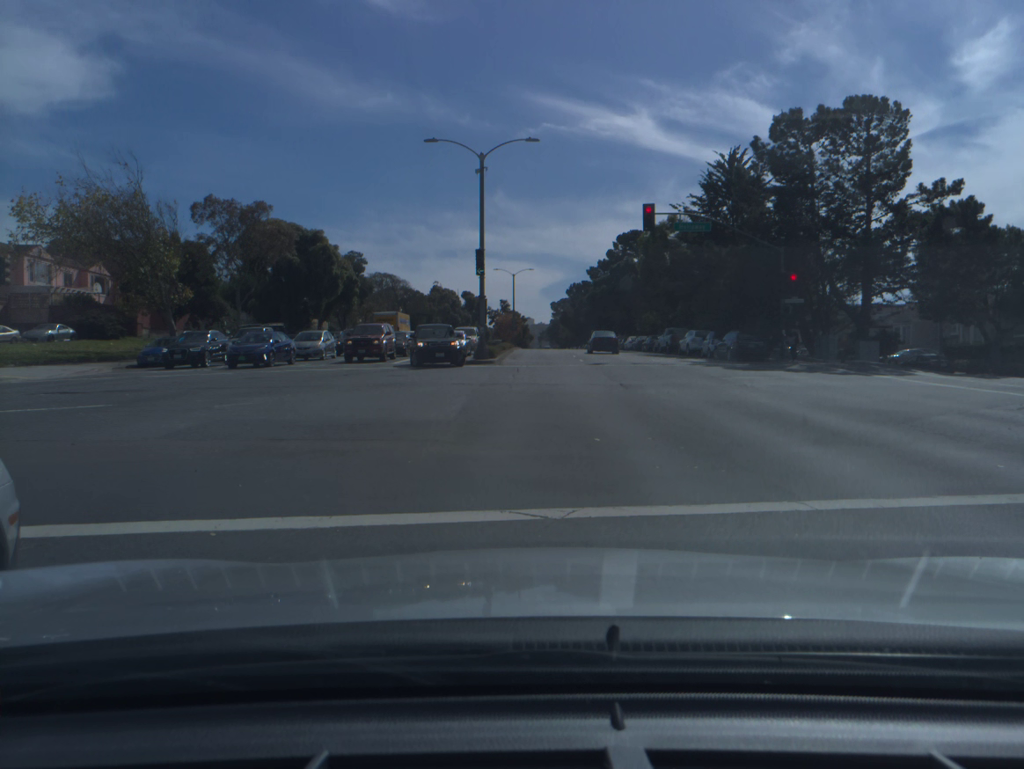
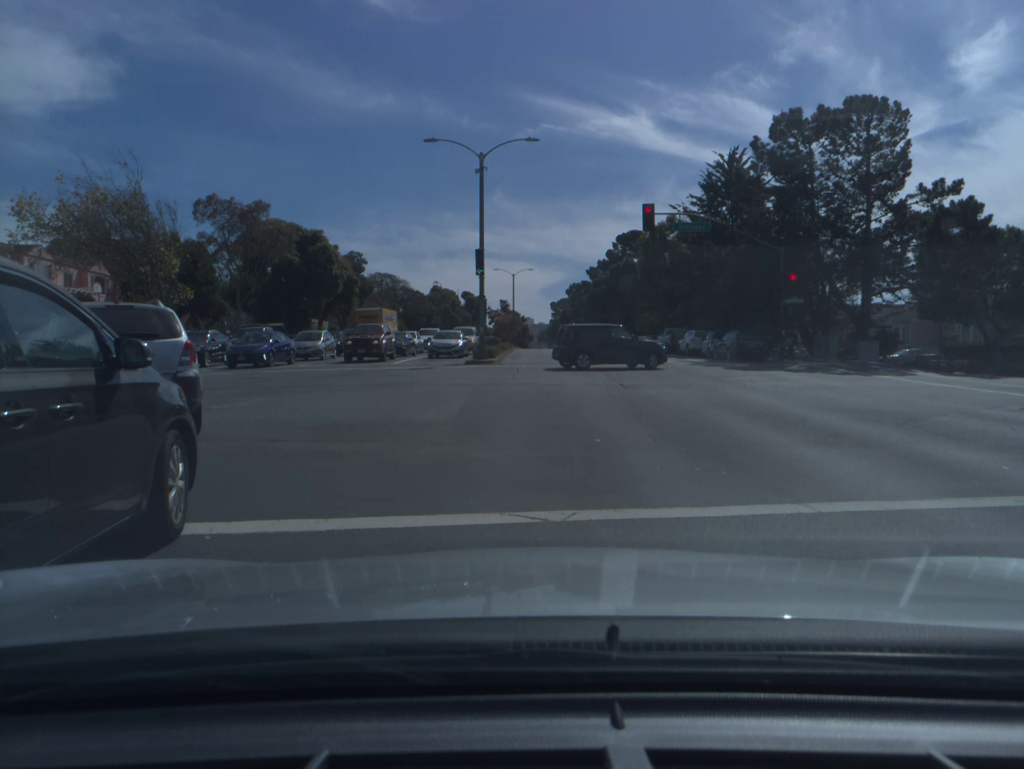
(0.0, +0.1) m; 0°
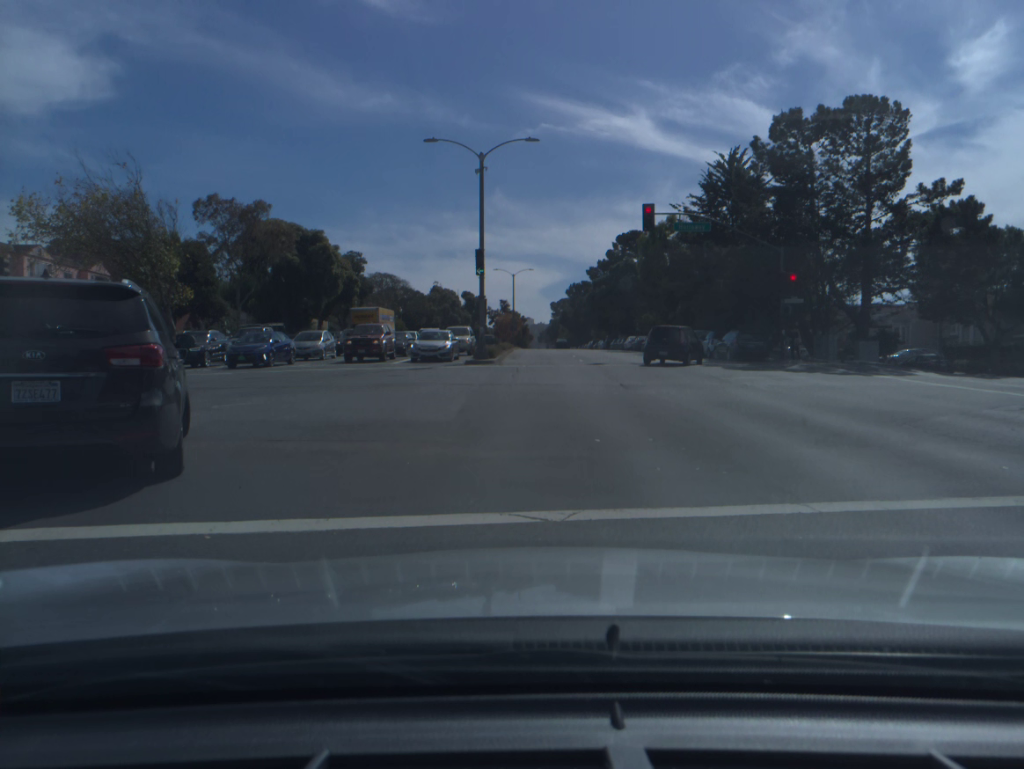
(0.0, 0.0) m; 0°
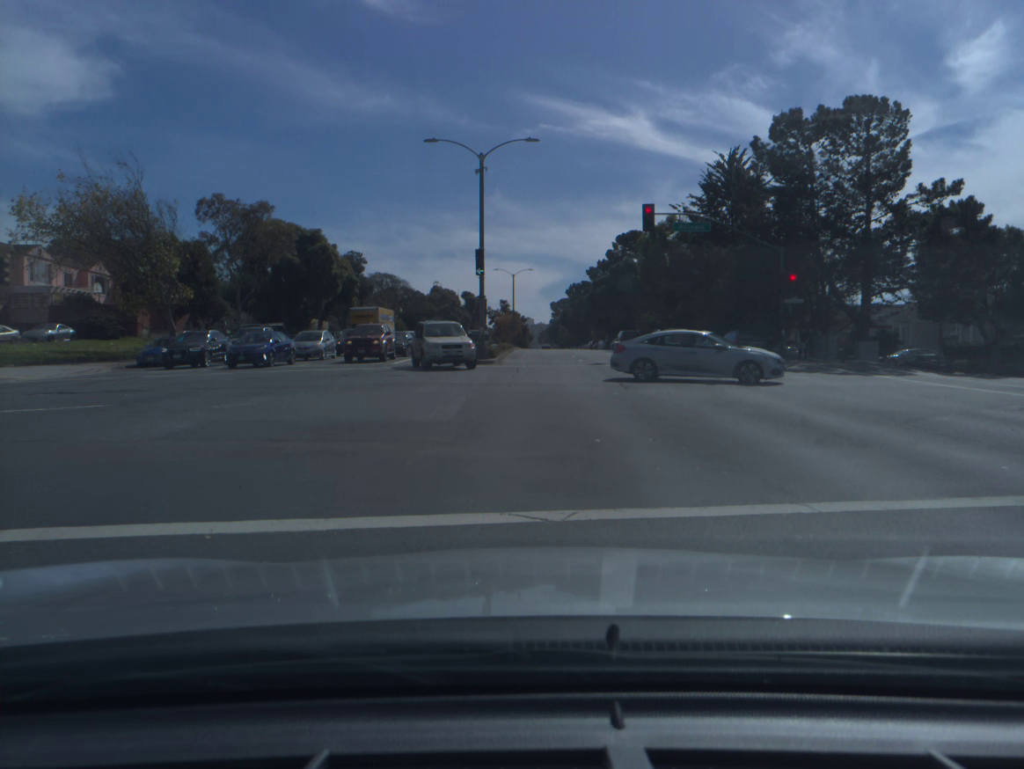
(0.0, 0.0) m; 0°
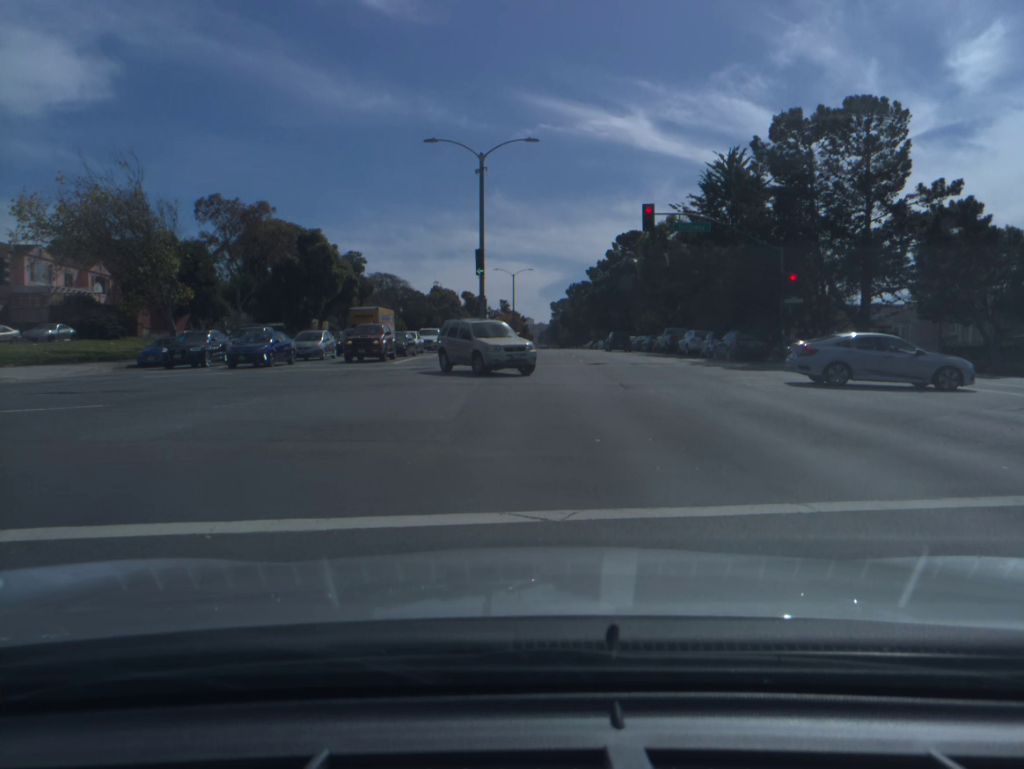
(0.0, 0.0) m; 0°
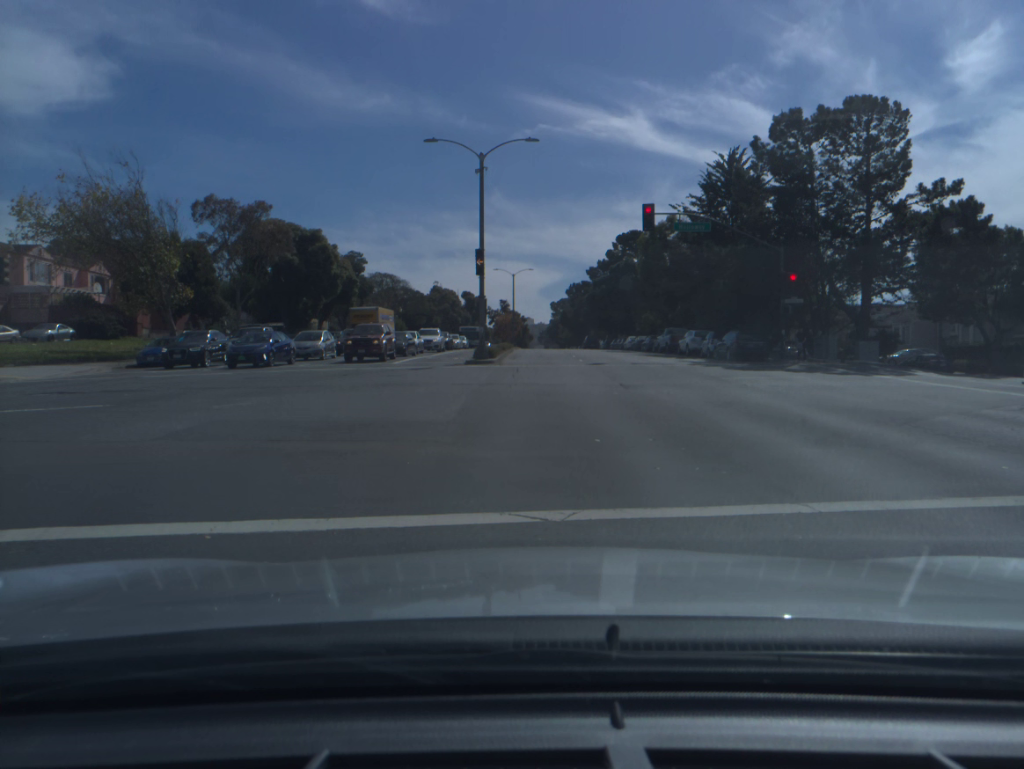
(0.0, 0.0) m; 0°
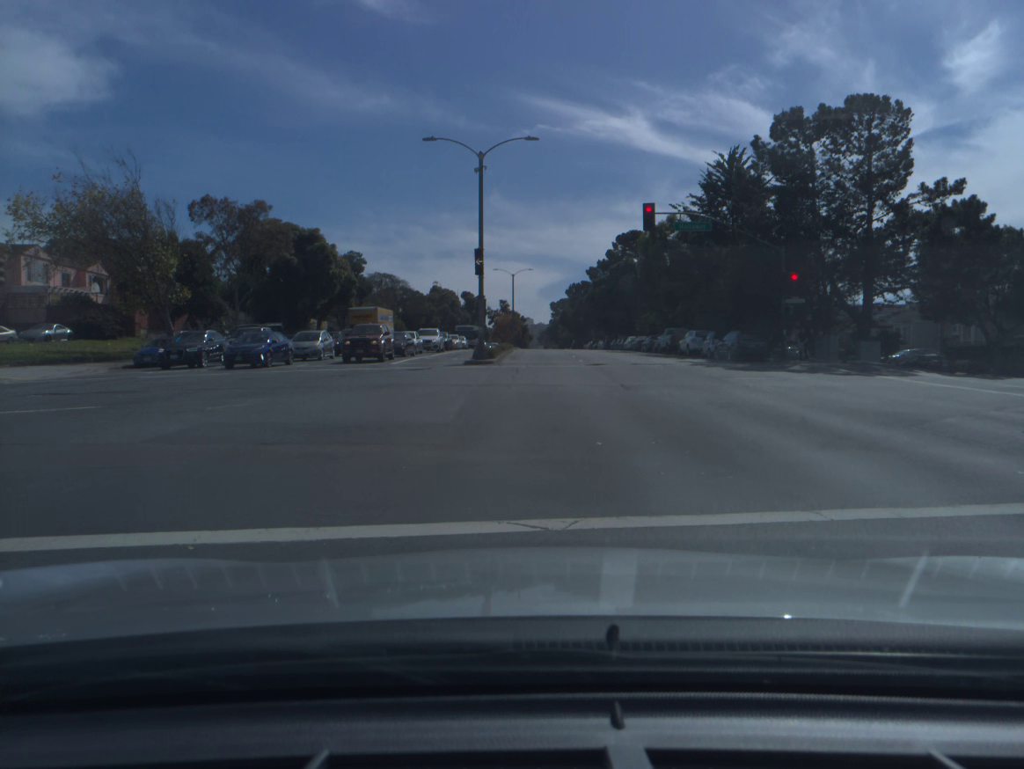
(0.0, +0.2) m; 0°
